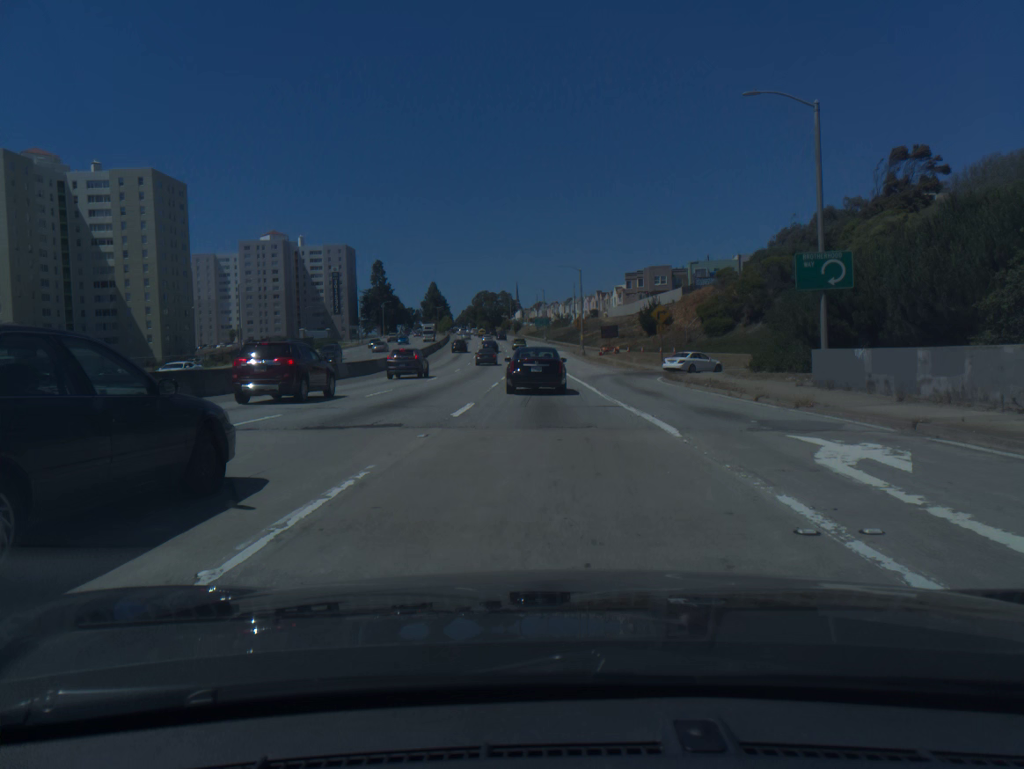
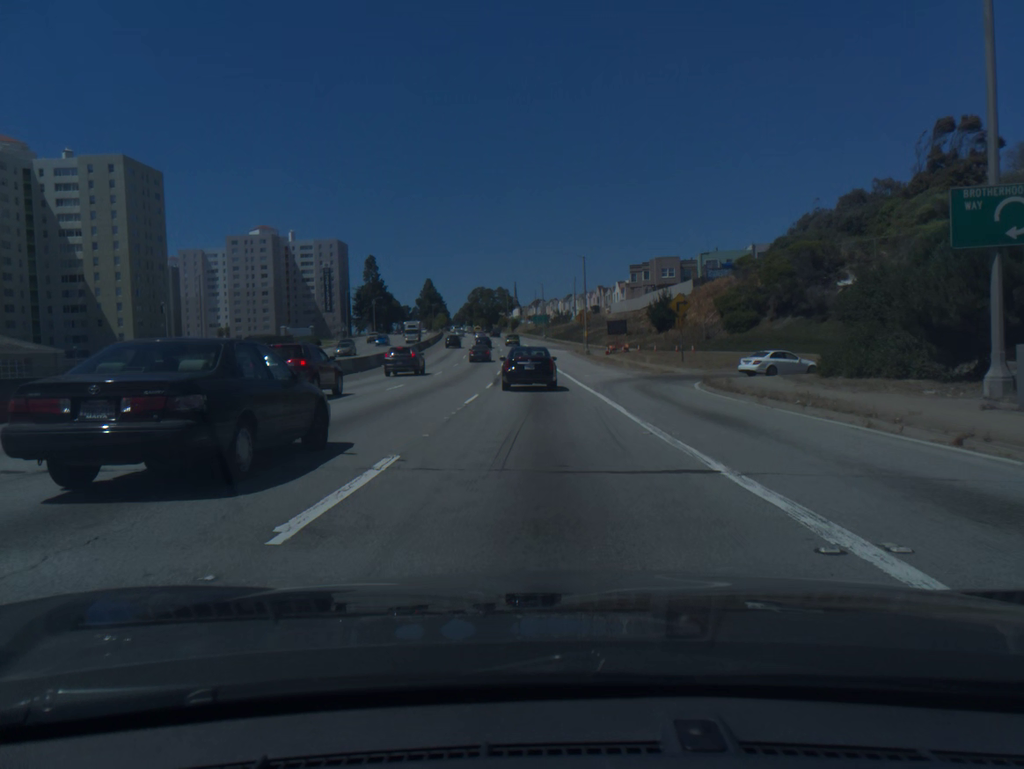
(0.0, +9.9) m; 0°
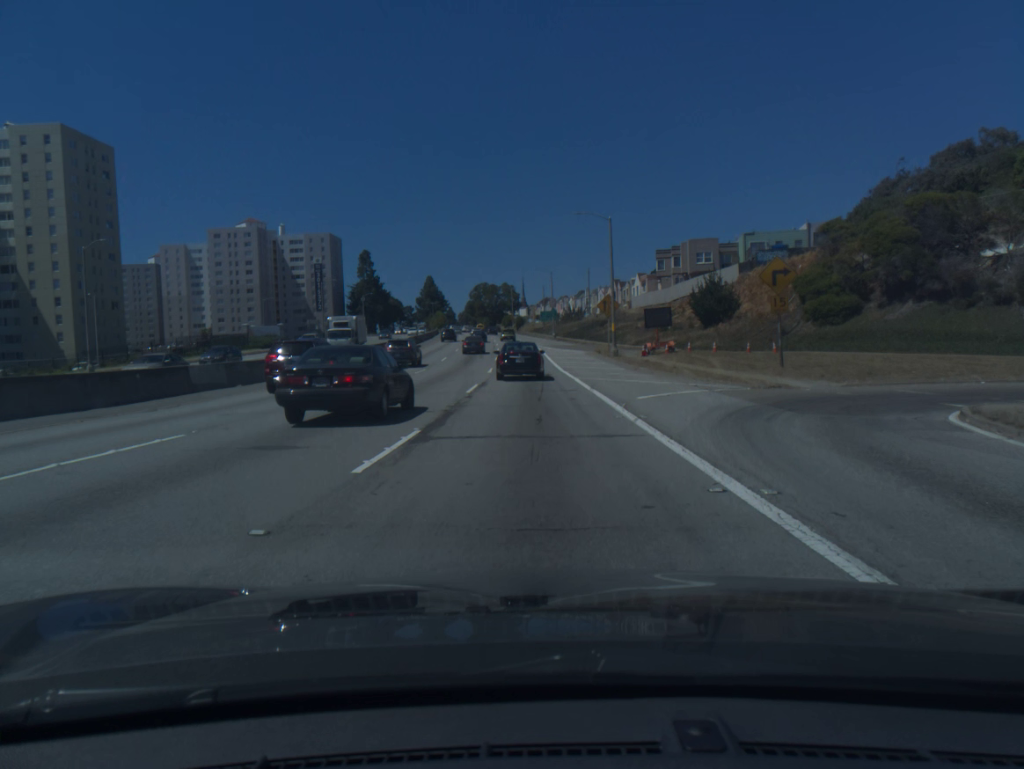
(0.0, +20.8) m; -1°
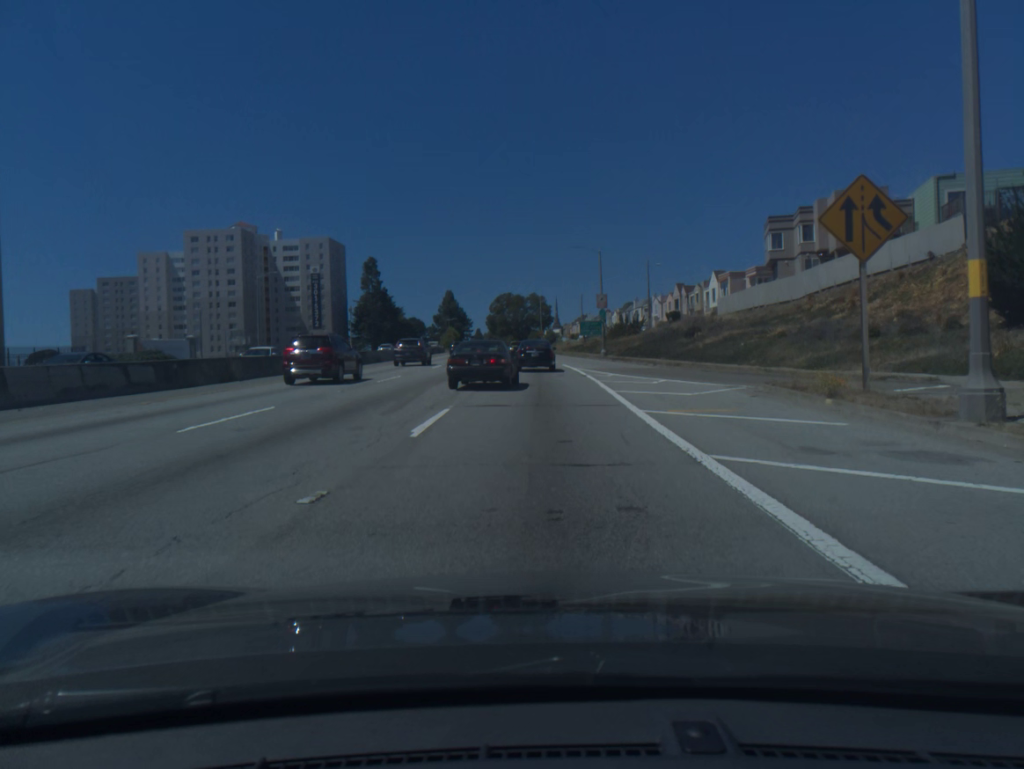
(-0.8, +40.9) m; -2°
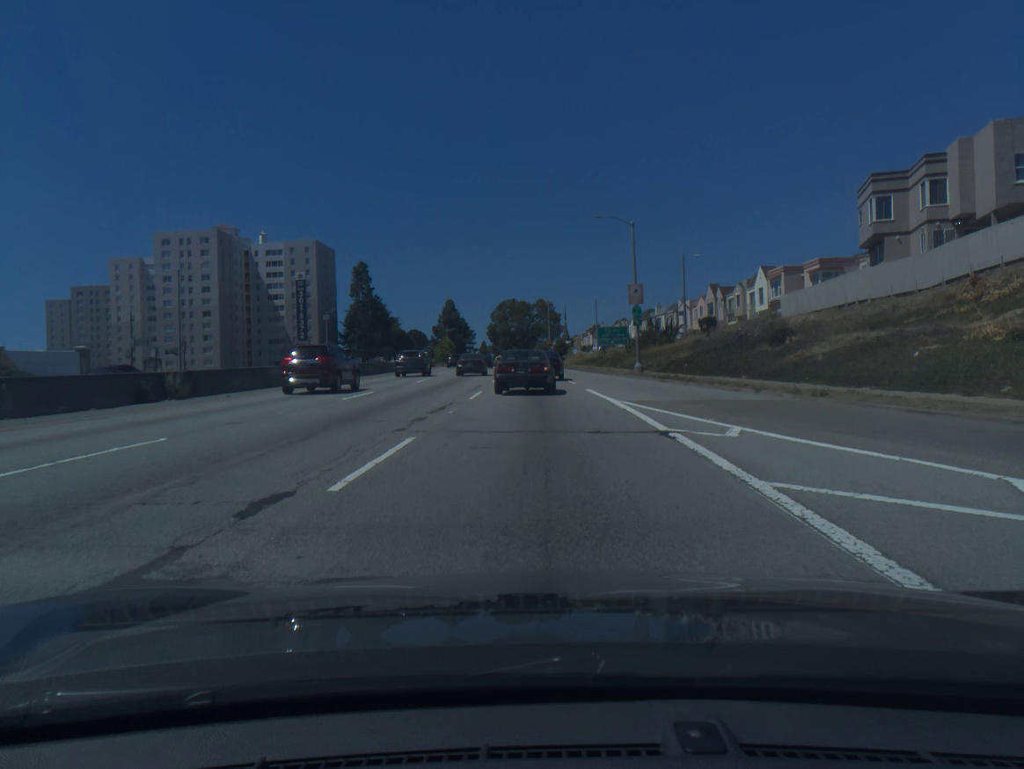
(-0.1, +19.8) m; -1°
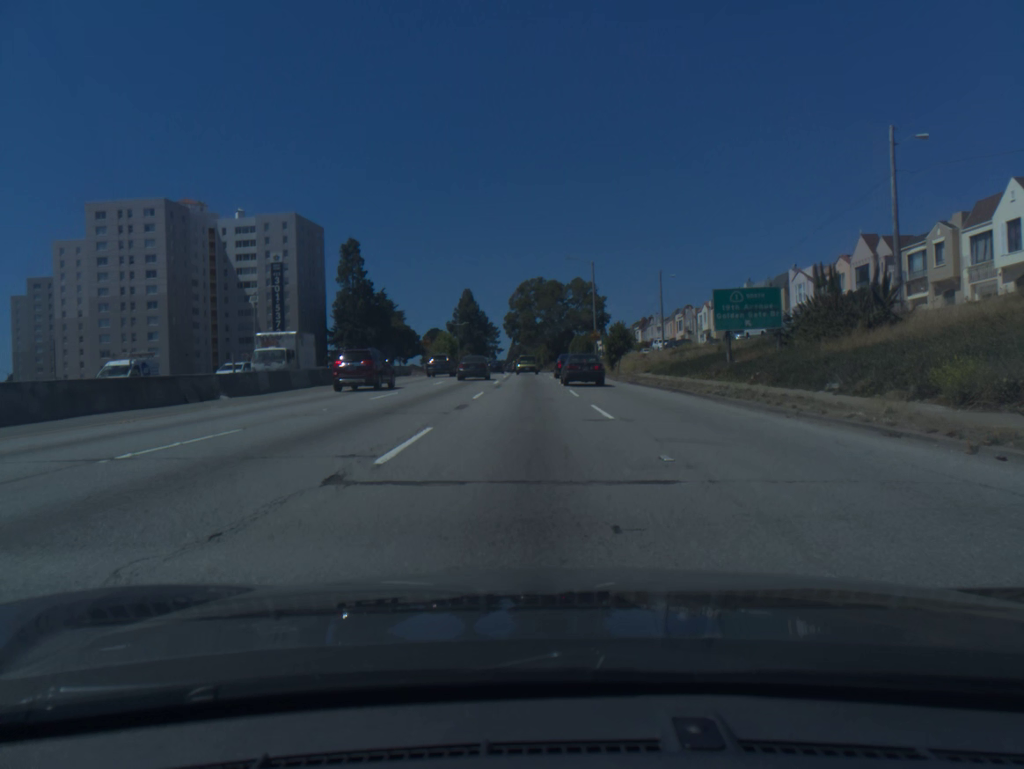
(-0.8, +42.2) m; -3°
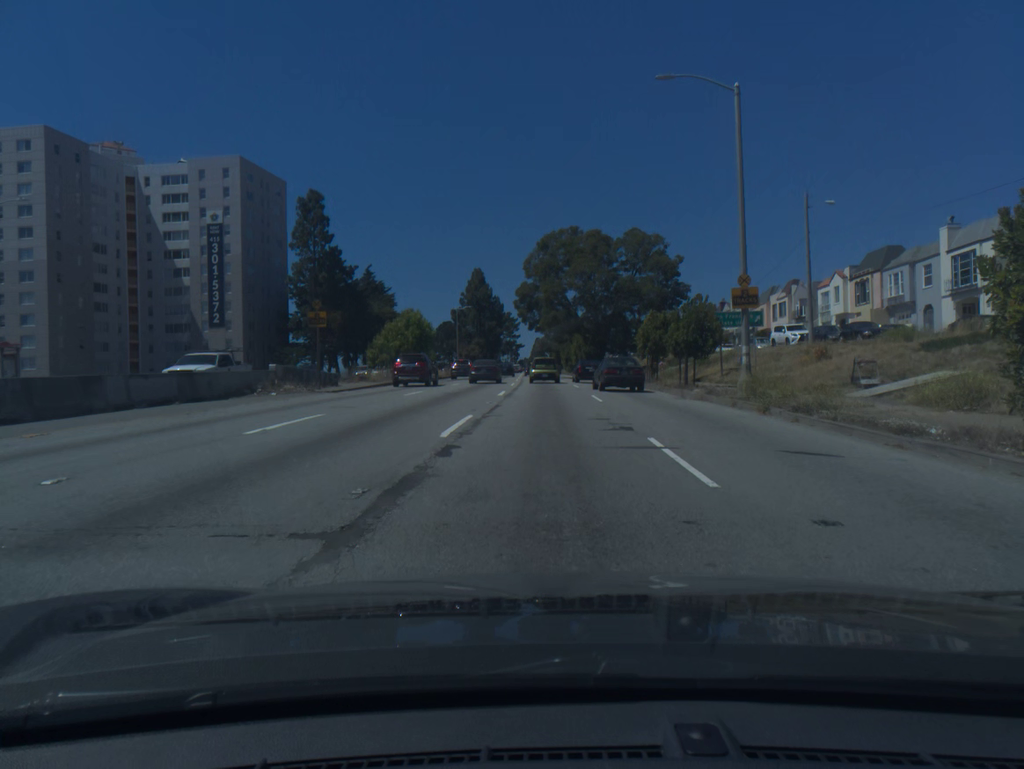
(-0.8, +41.4) m; -2°
